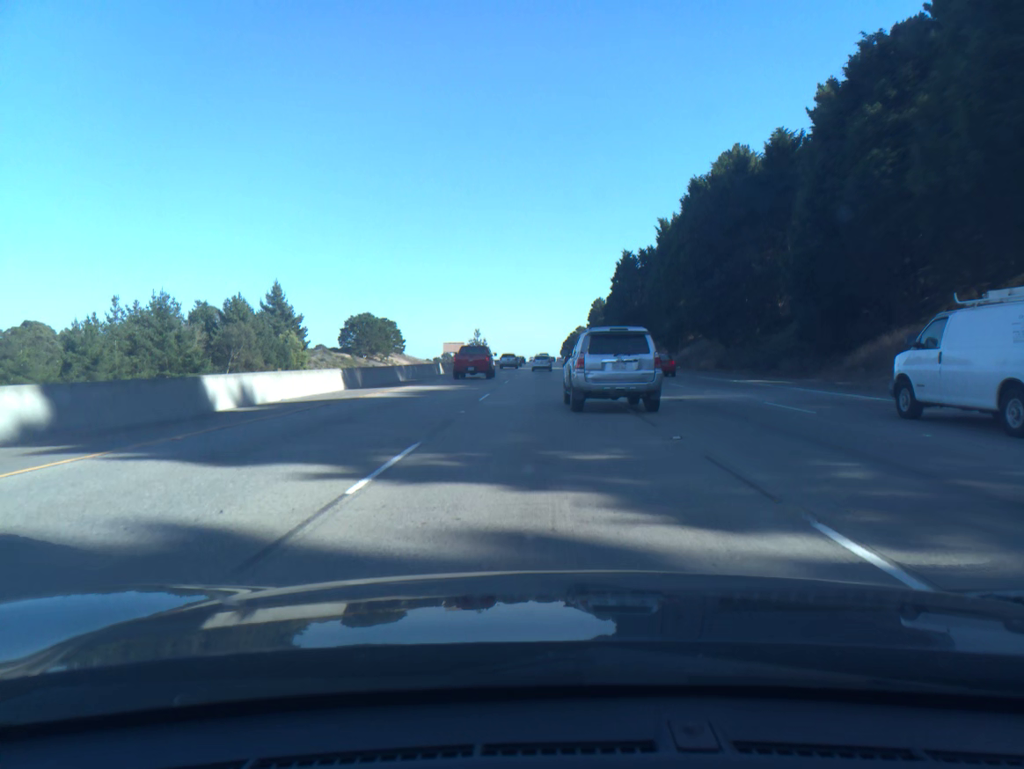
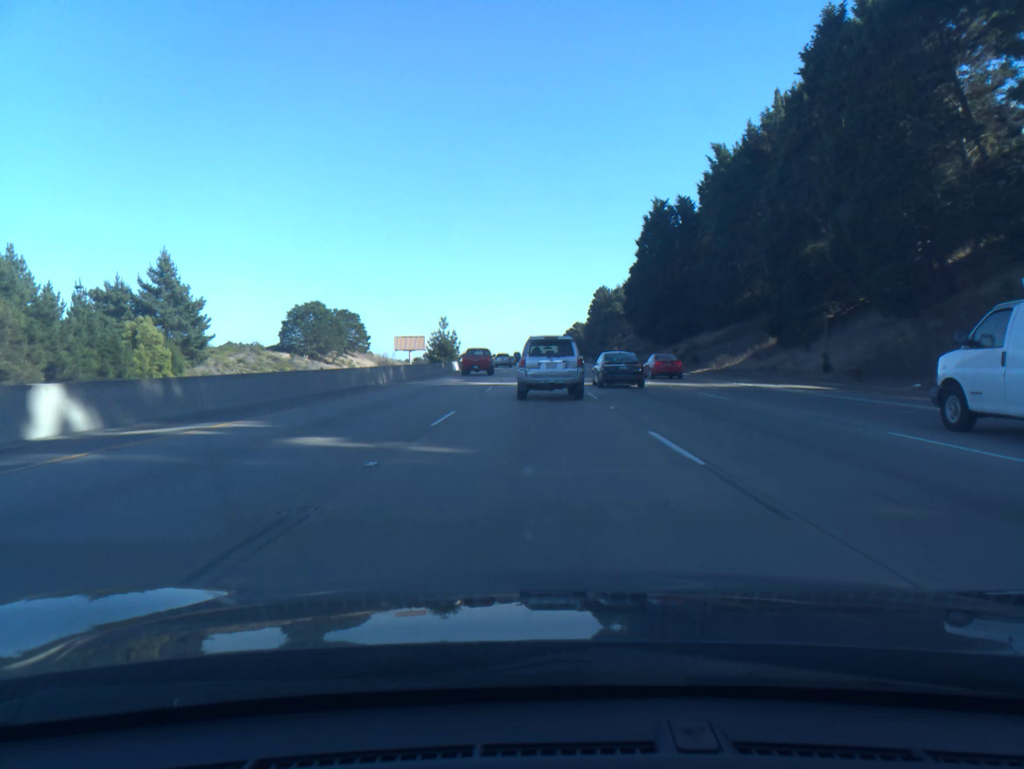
(+0.2, +51.7) m; 0°
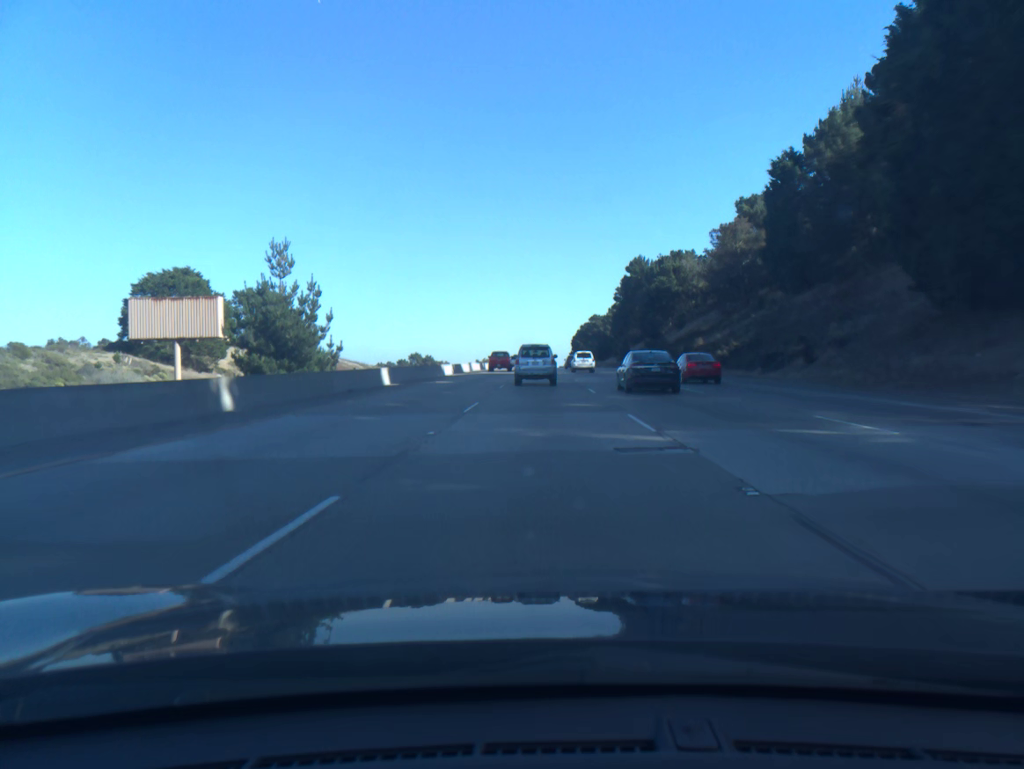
(-0.5, +83.8) m; -1°
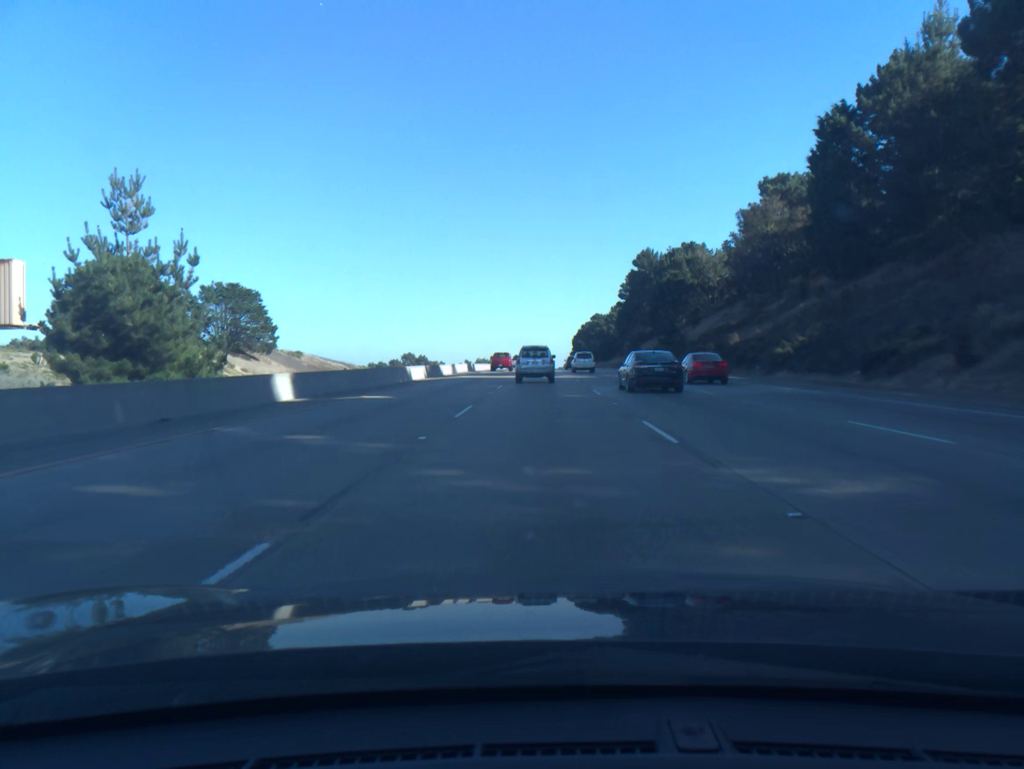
(0.0, +16.5) m; 0°
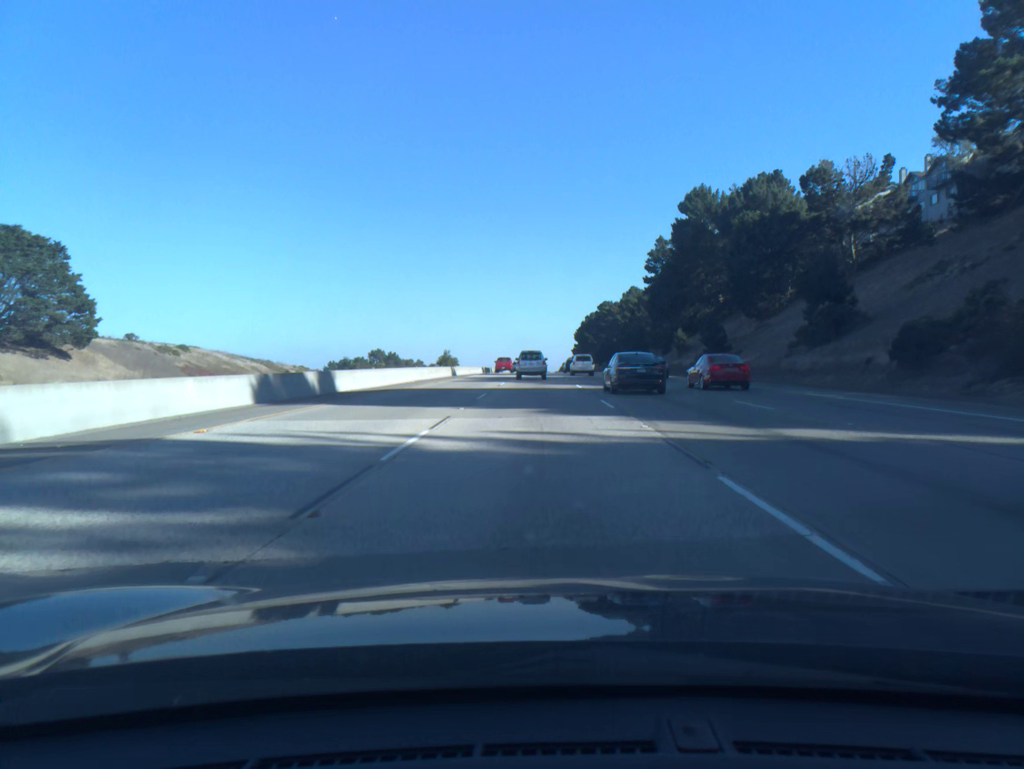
(+0.2, +65.4) m; 0°
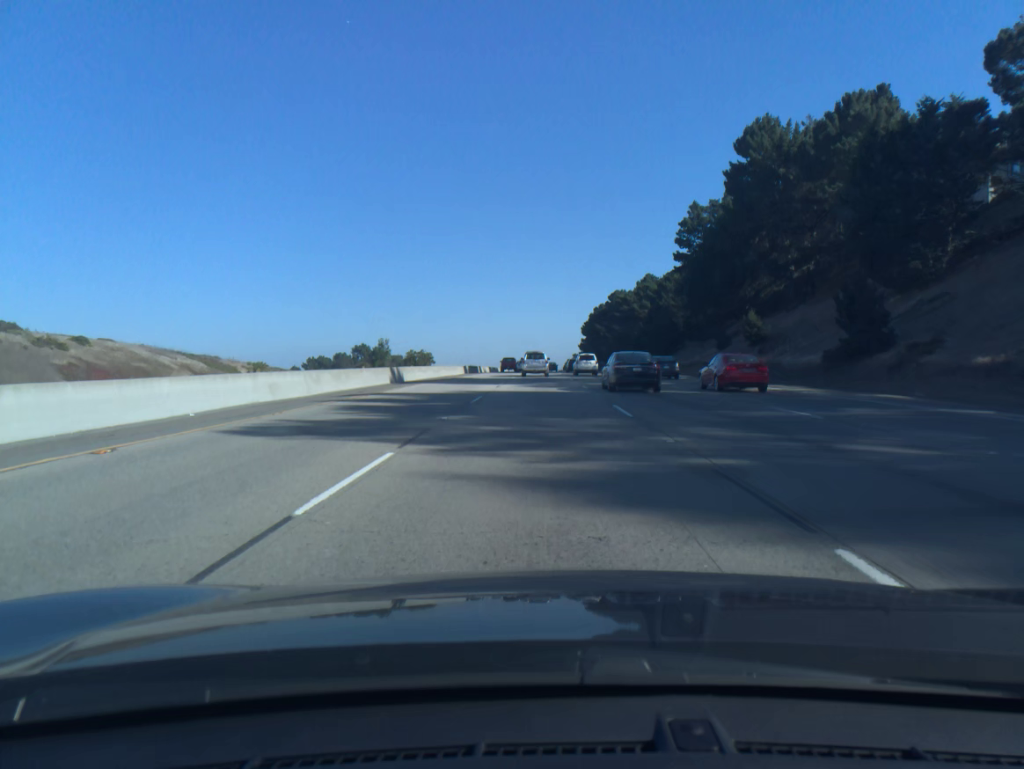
(0.0, +32.3) m; 0°
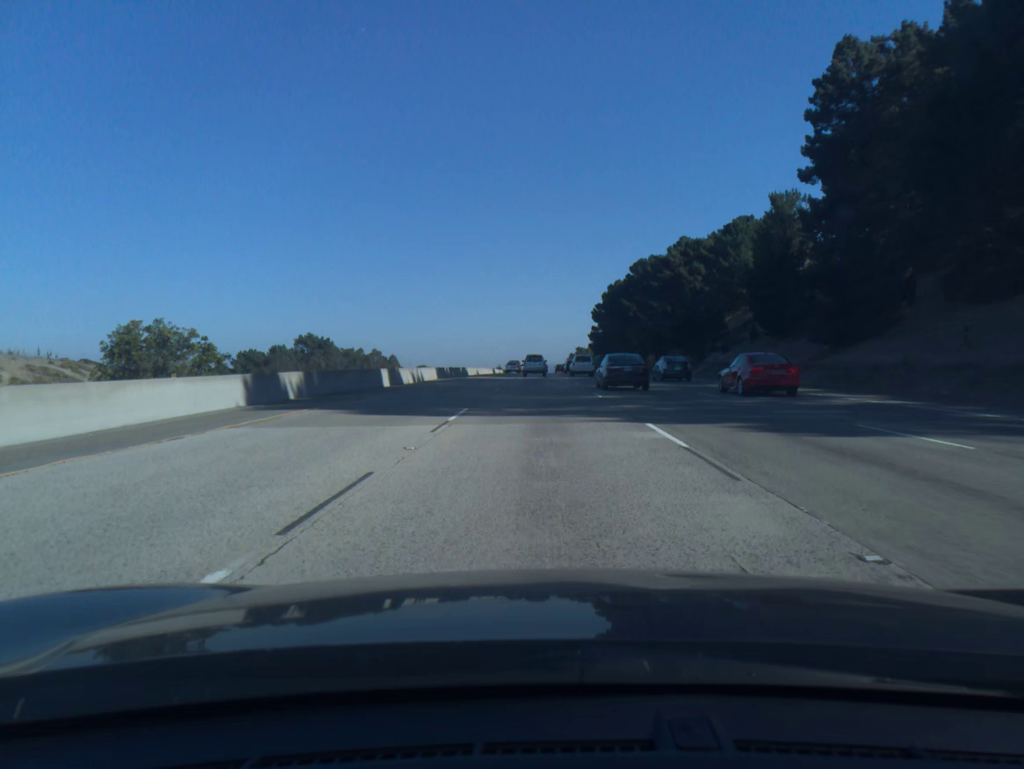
(0.0, +63.9) m; 0°
